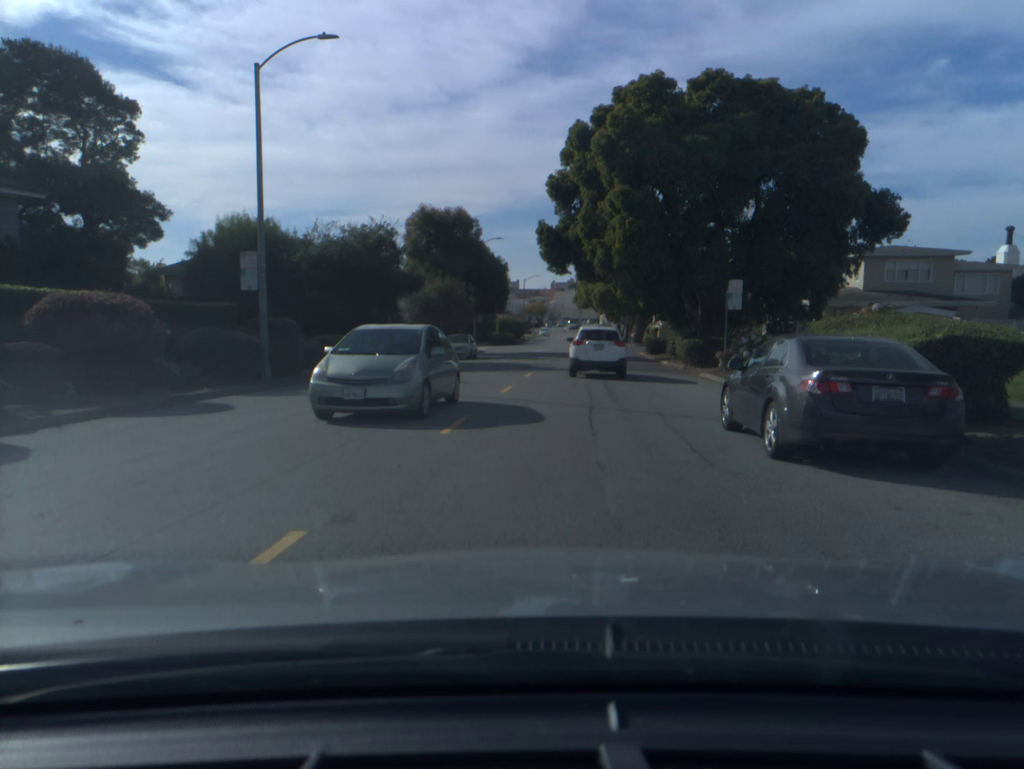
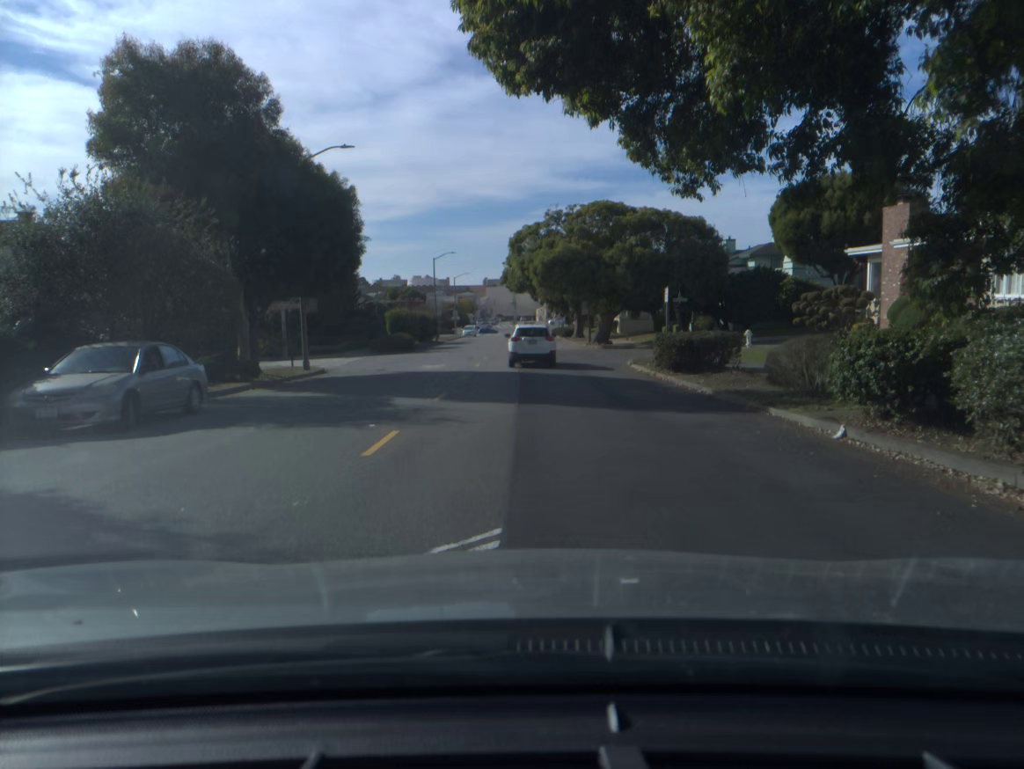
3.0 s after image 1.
(+1.6, +30.4) m; +4°
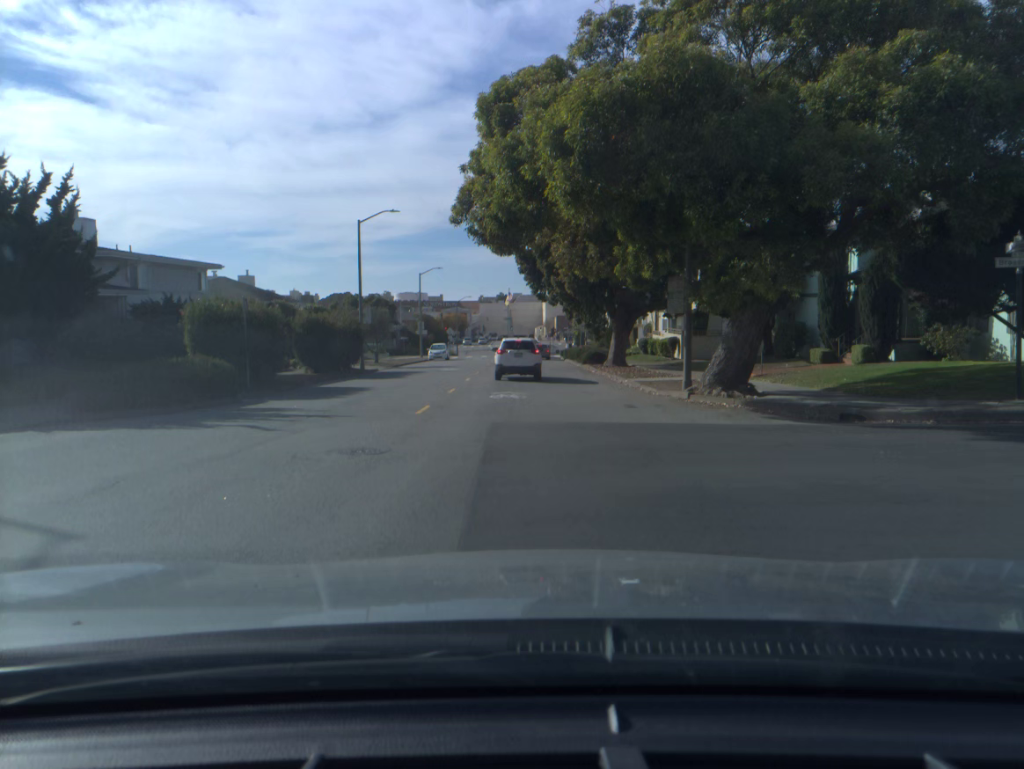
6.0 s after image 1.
(0.0, +35.0) m; 0°
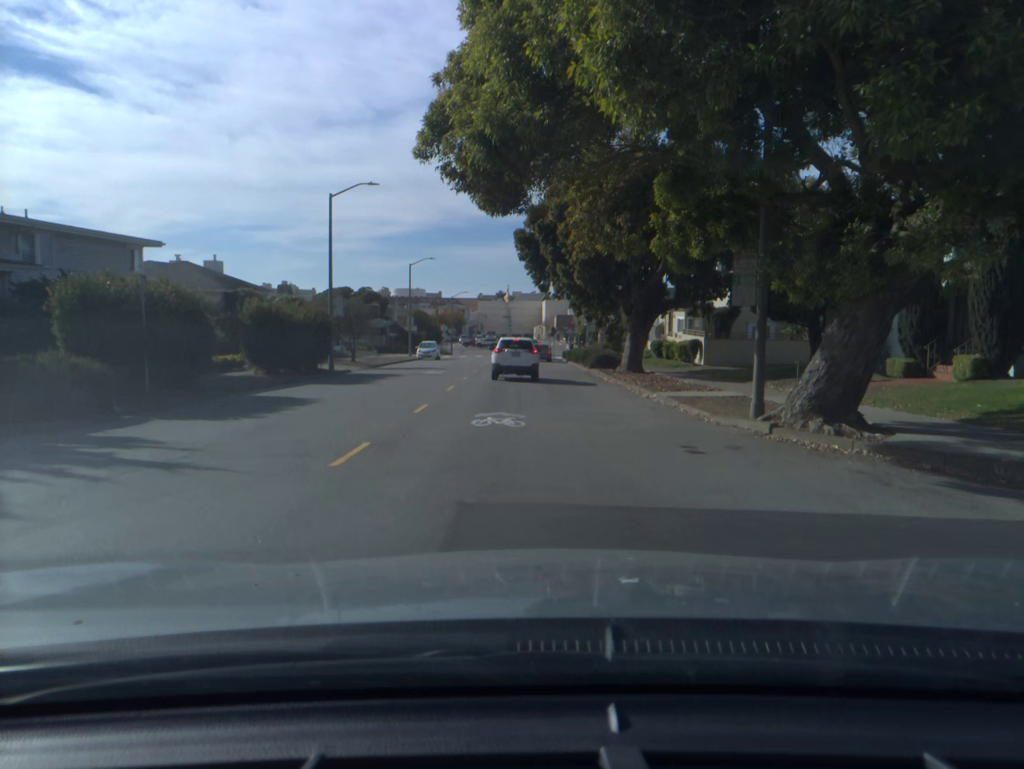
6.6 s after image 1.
(0.0, +6.8) m; 0°
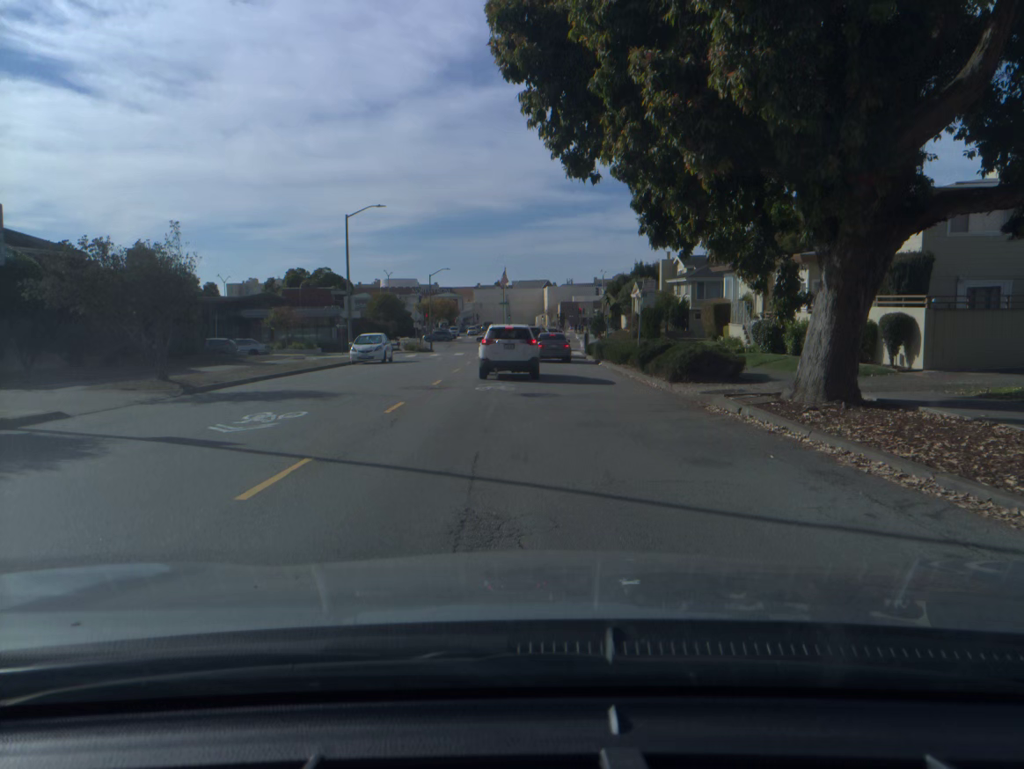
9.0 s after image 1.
(+0.2, +24.6) m; 0°
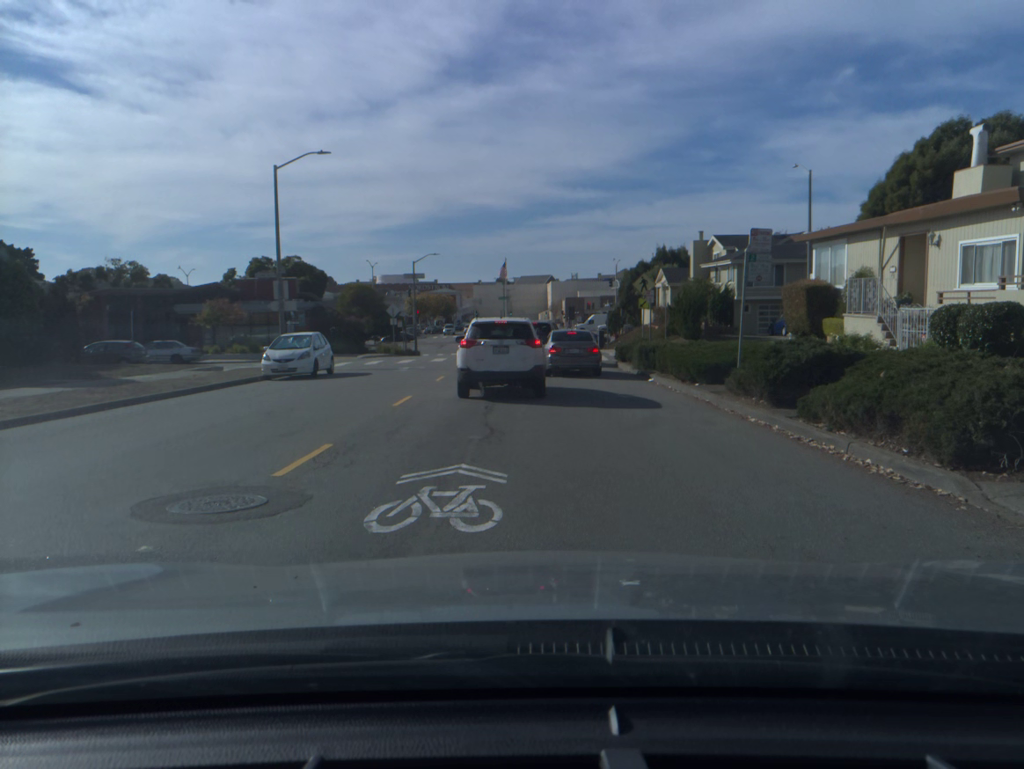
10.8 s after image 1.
(+0.1, +13.7) m; 0°
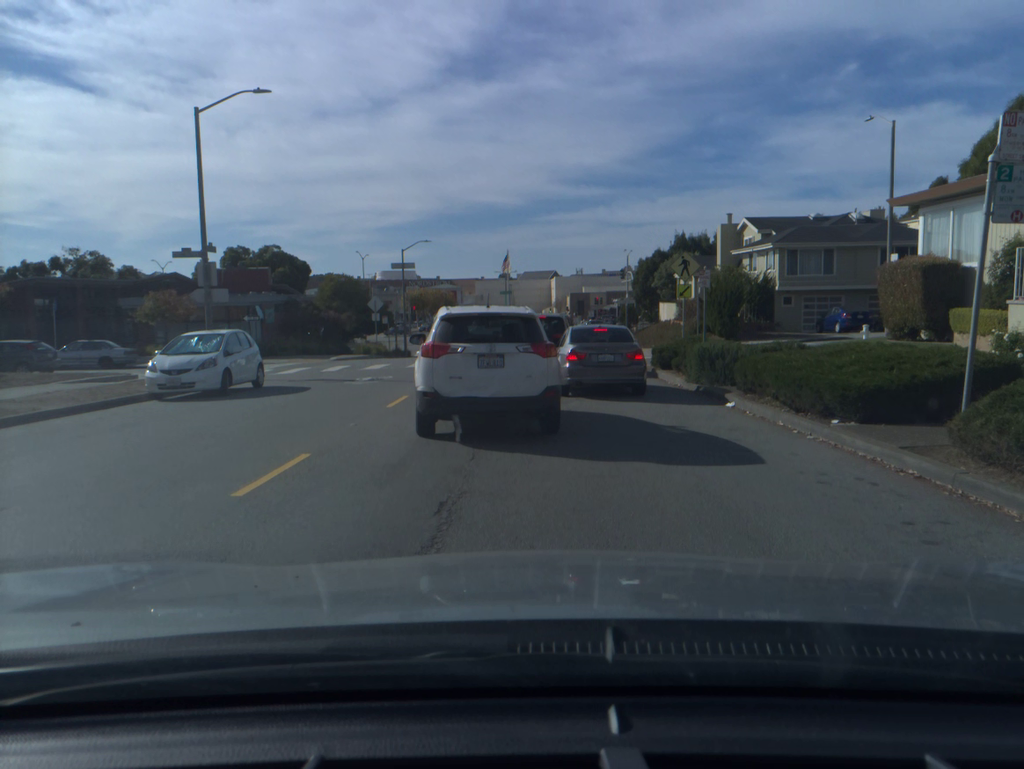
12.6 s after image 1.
(0.0, +8.4) m; 0°
